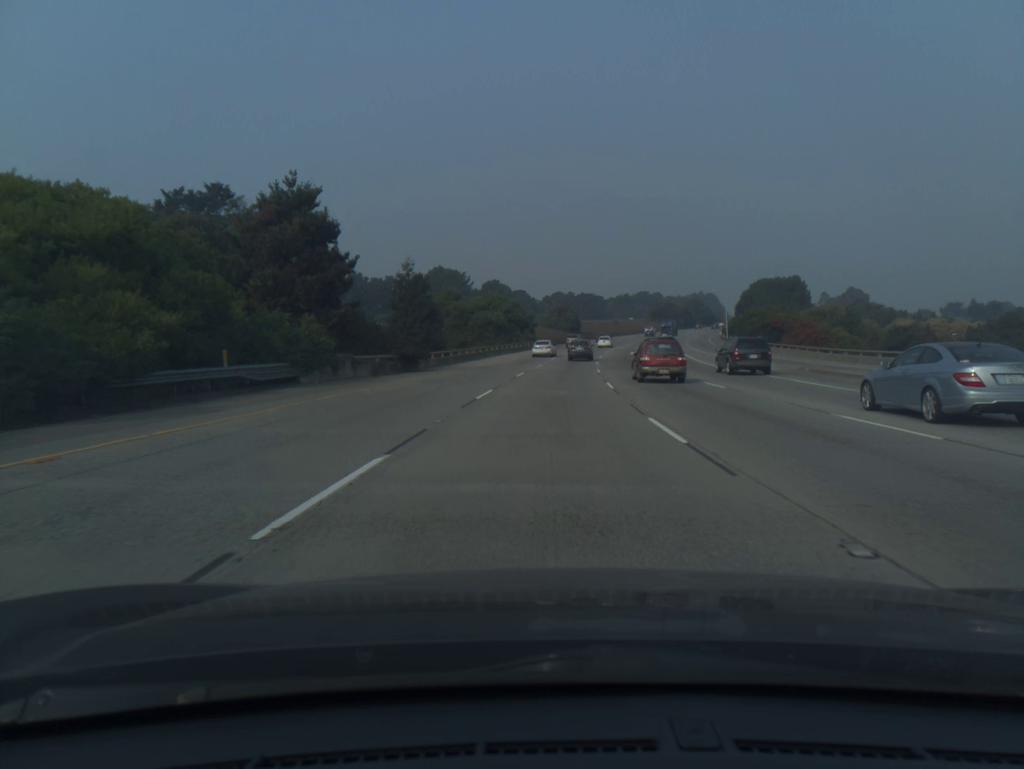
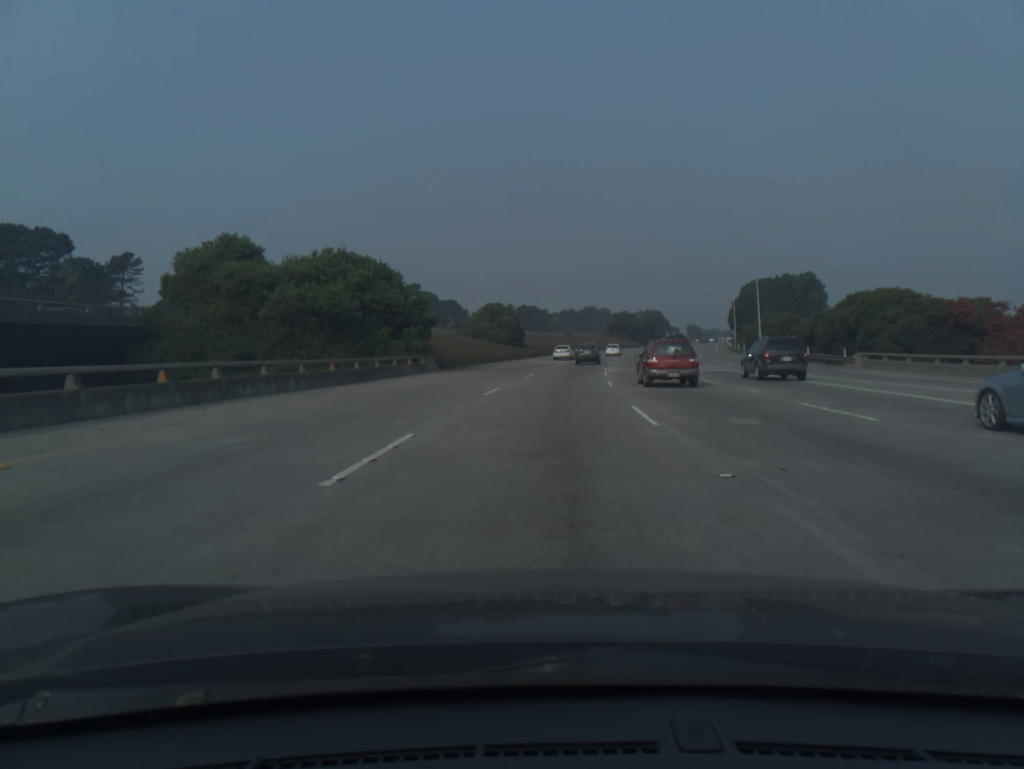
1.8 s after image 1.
(+2.3, +55.0) m; +5°
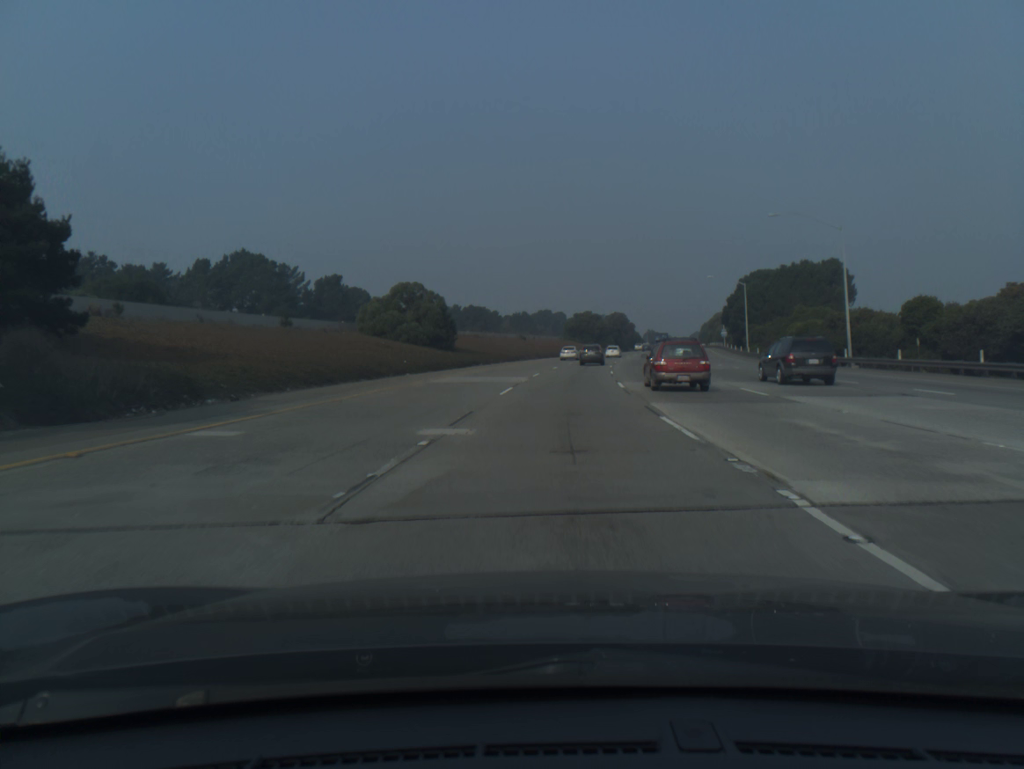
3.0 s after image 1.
(+1.0, +36.3) m; +3°
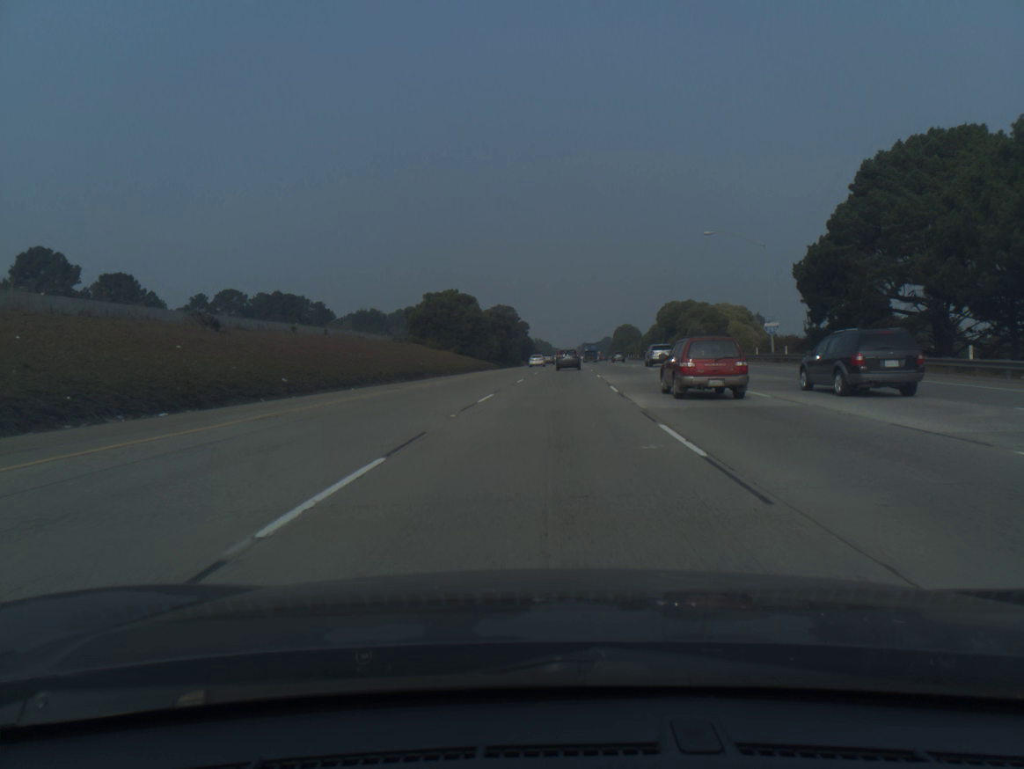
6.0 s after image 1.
(+7.3, +89.2) m; +9°
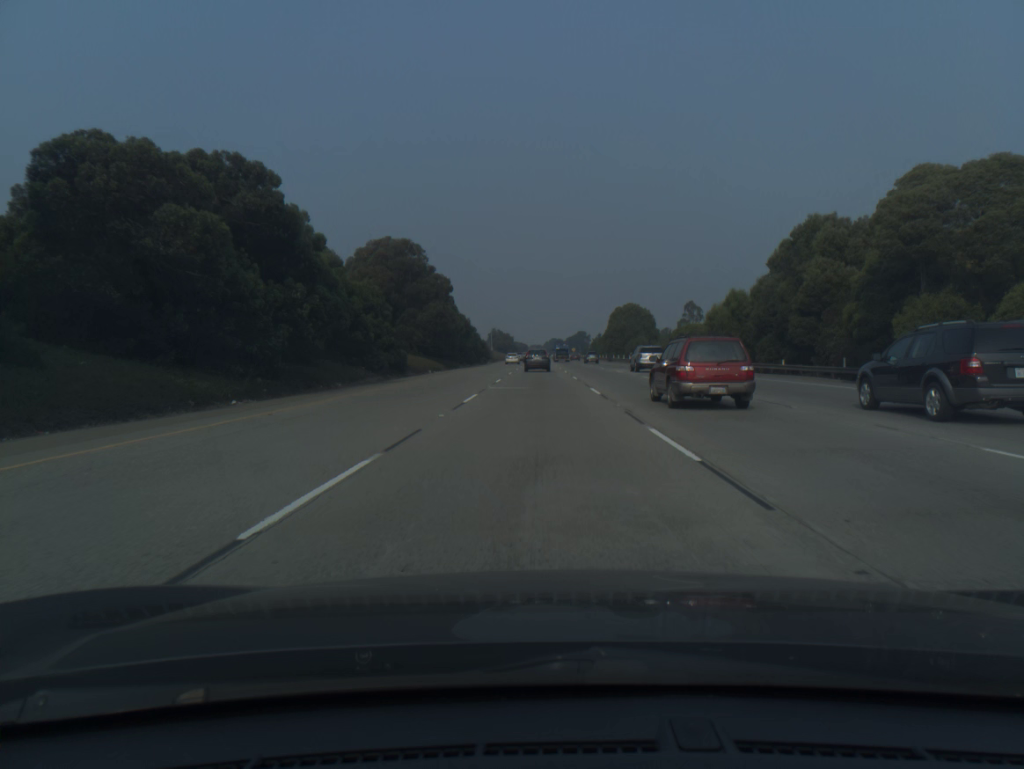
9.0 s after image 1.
(+3.1, +87.4) m; +3°
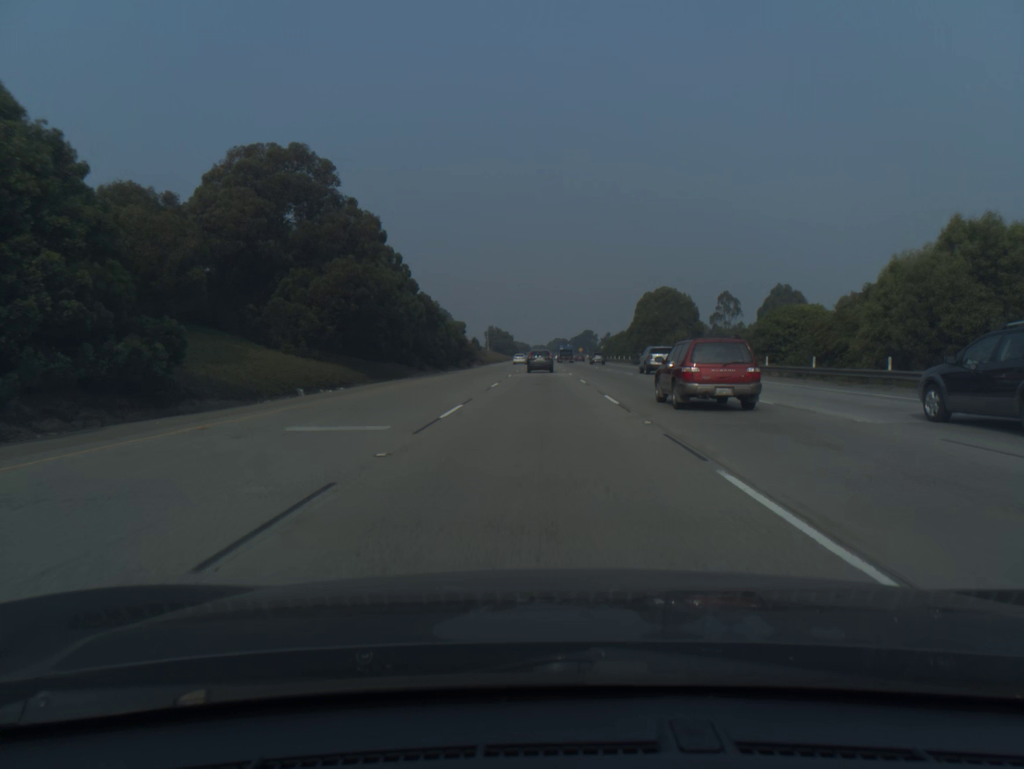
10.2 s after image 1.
(-0.1, +34.1) m; 0°
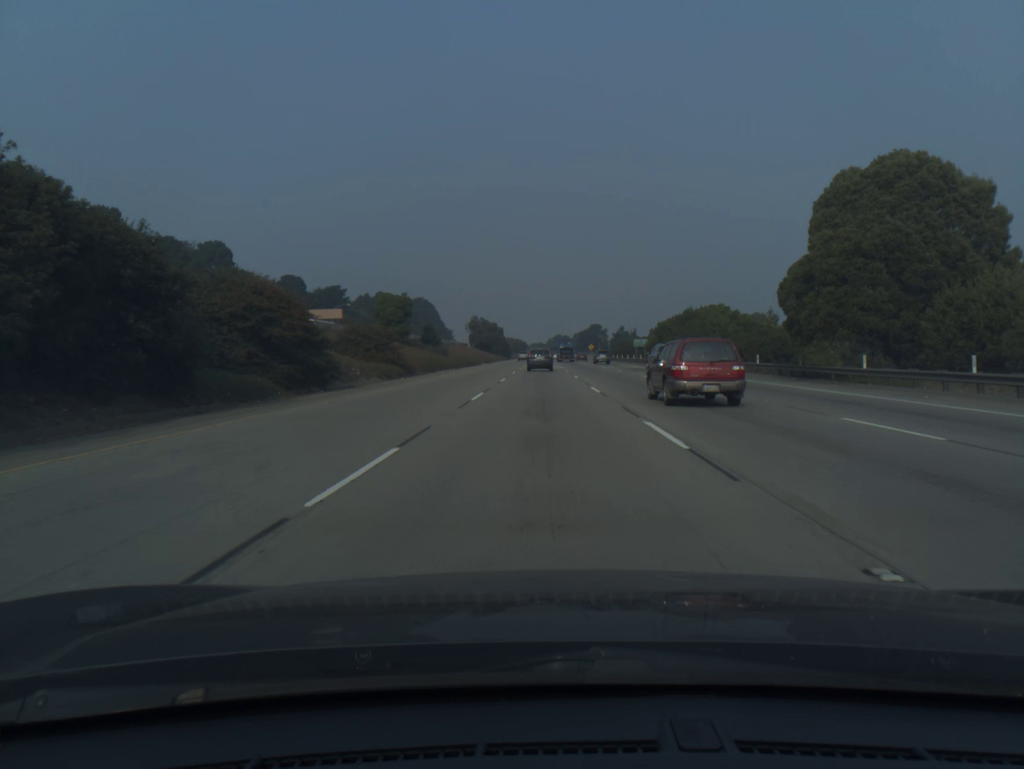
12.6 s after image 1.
(0.0, +67.0) m; 0°
